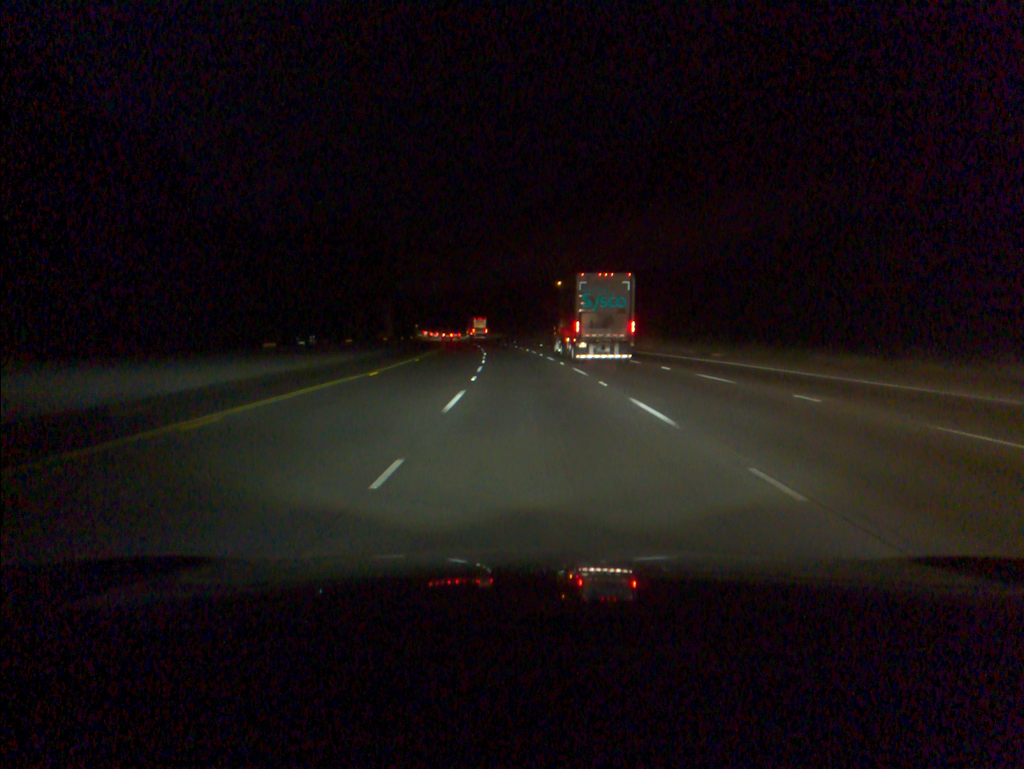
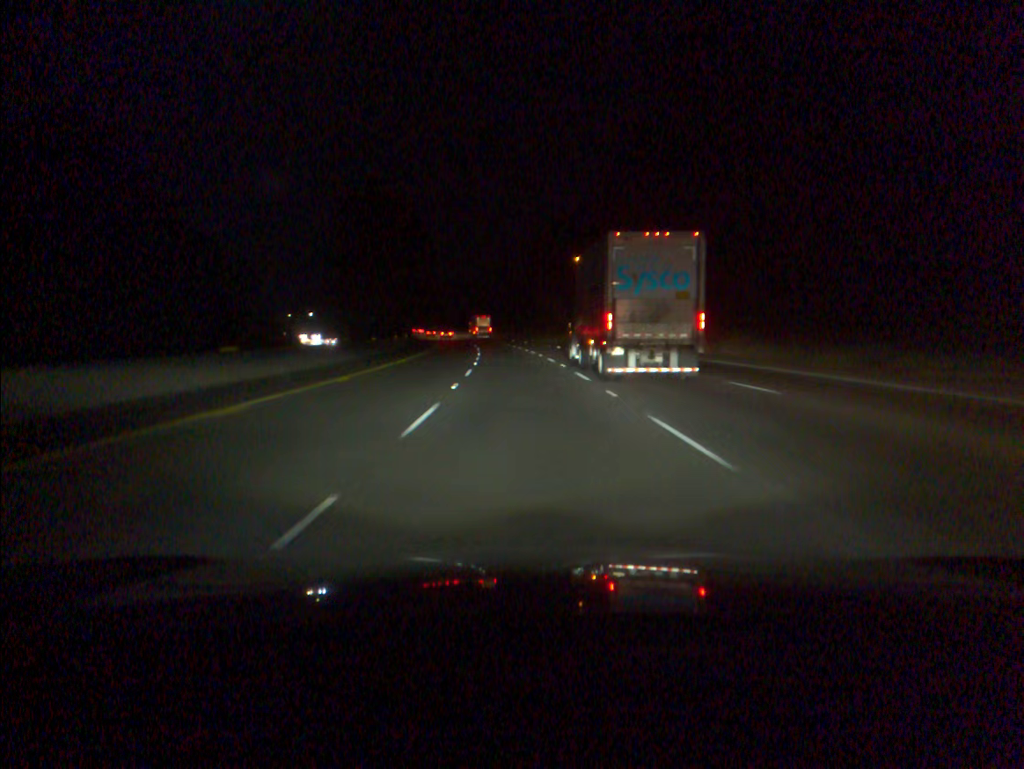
(-4.9, +91.2) m; -6°
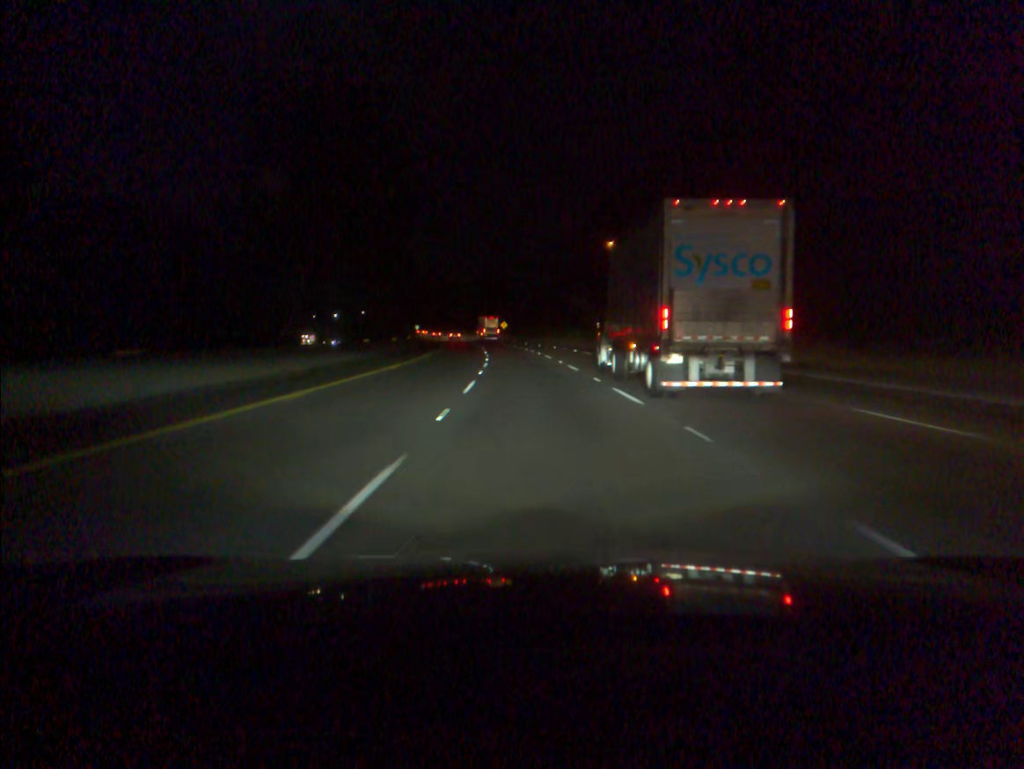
(-1.1, +36.2) m; -3°
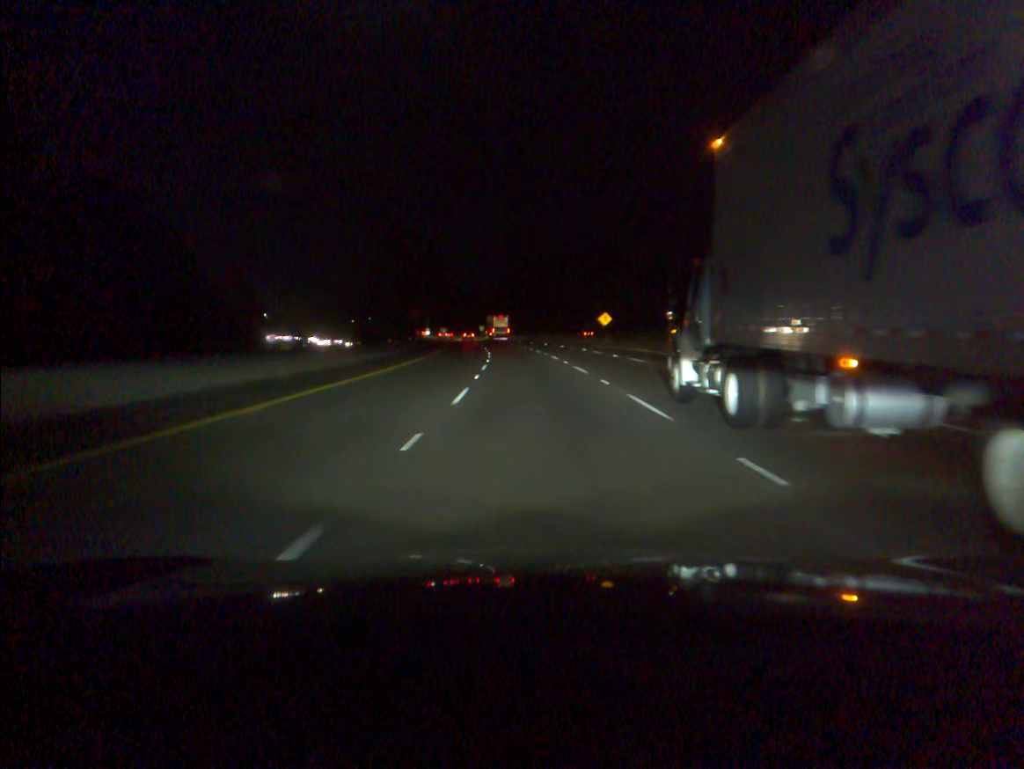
(-4.5, +90.2) m; -6°
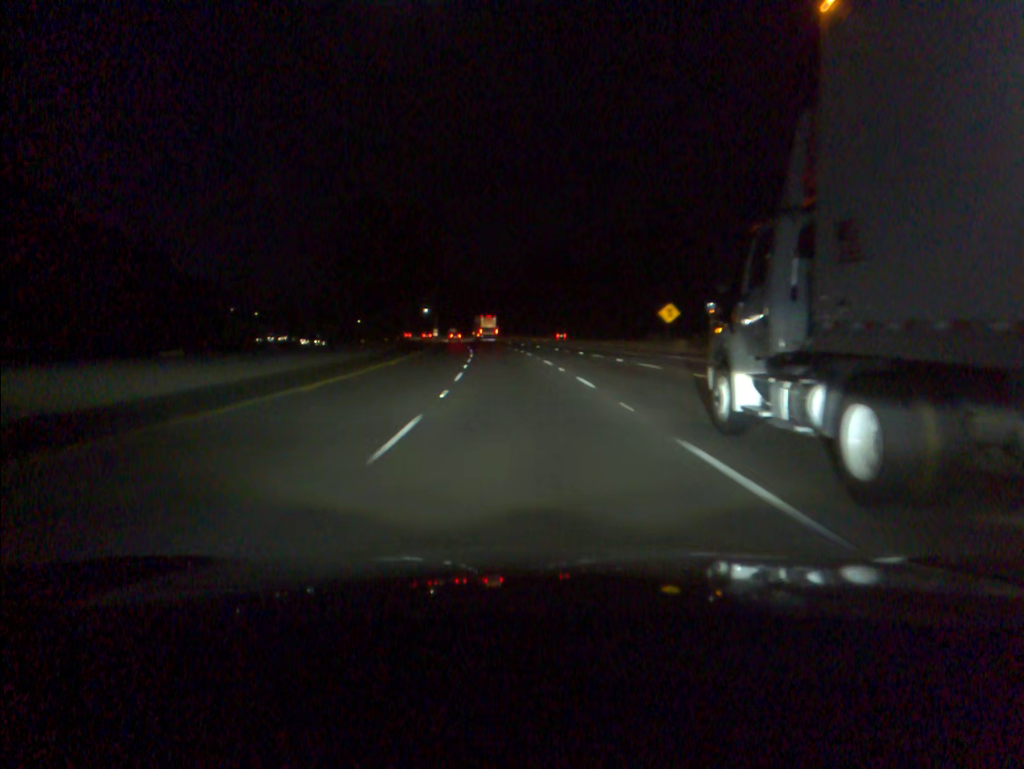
(-0.4, +36.1) m; -1°
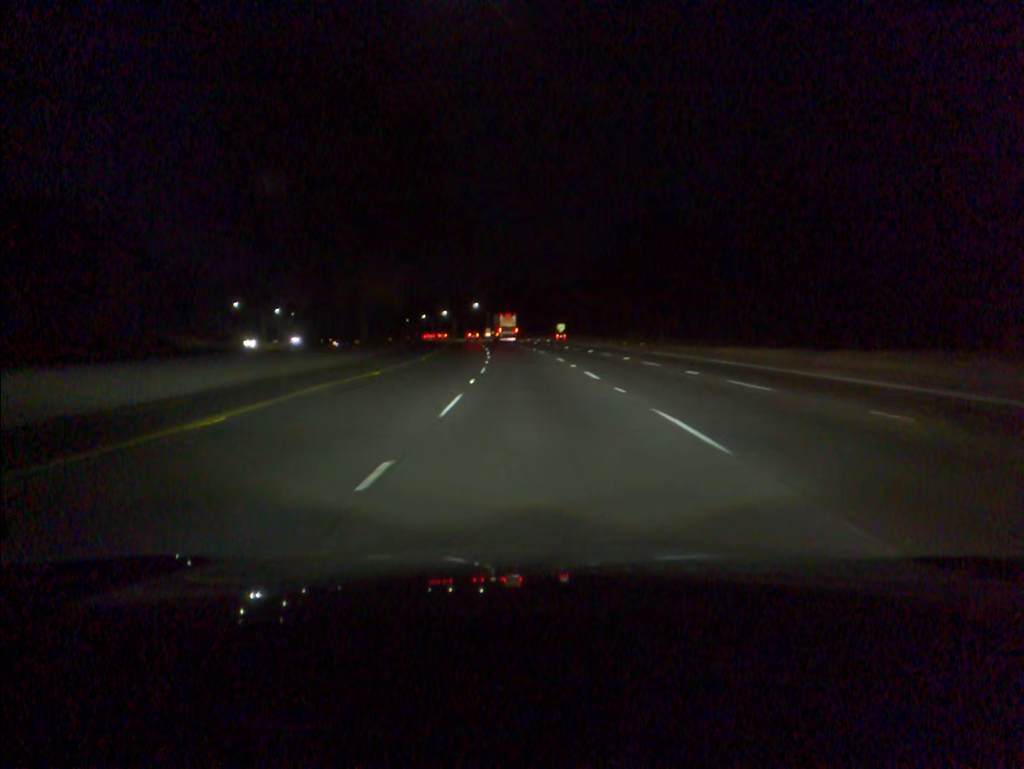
(-2.5, +54.1) m; -5°
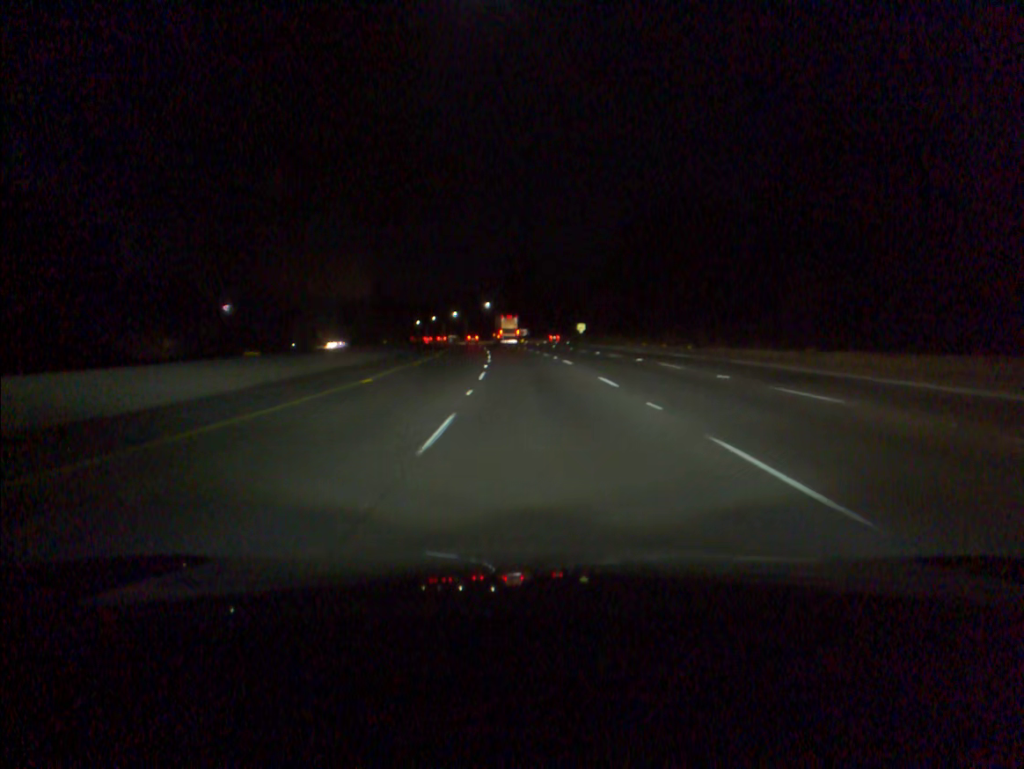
(-0.2, +18.1) m; -1°
